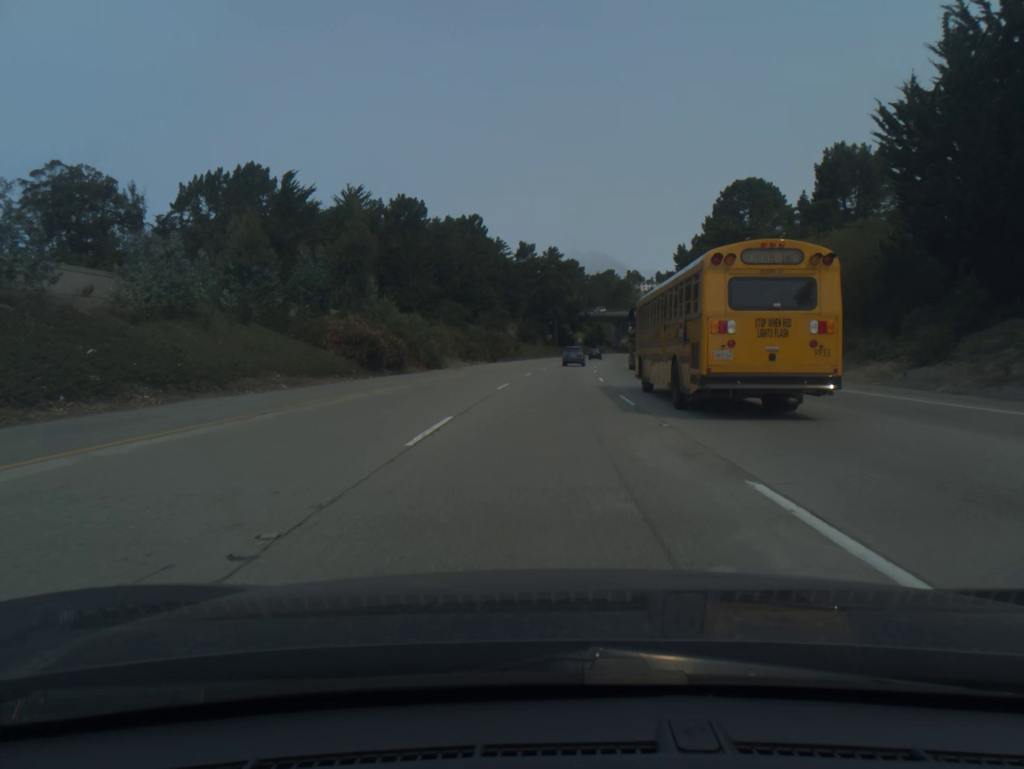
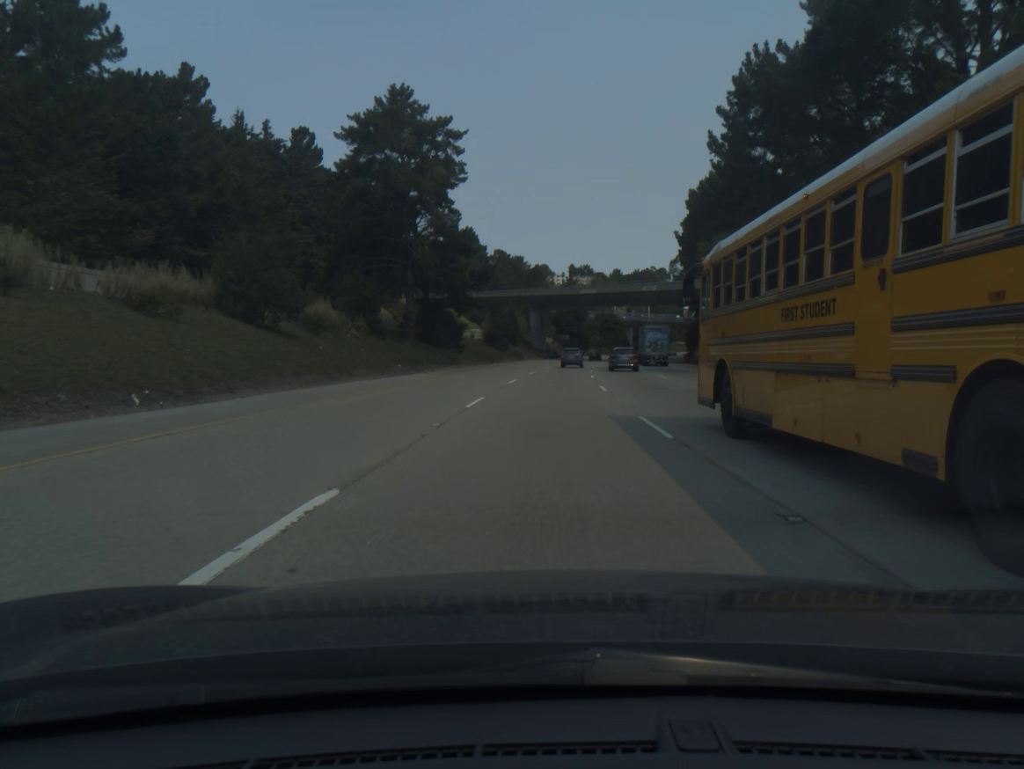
(+5.6, +94.5) m; +7°
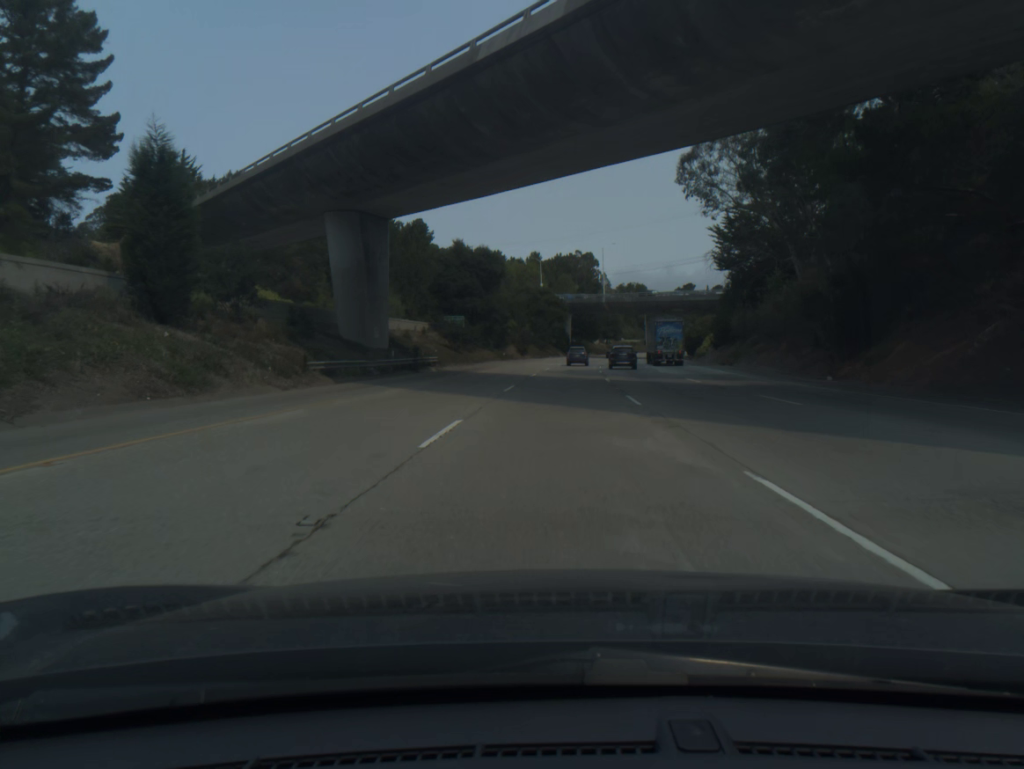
(+5.2, +95.0) m; +6°
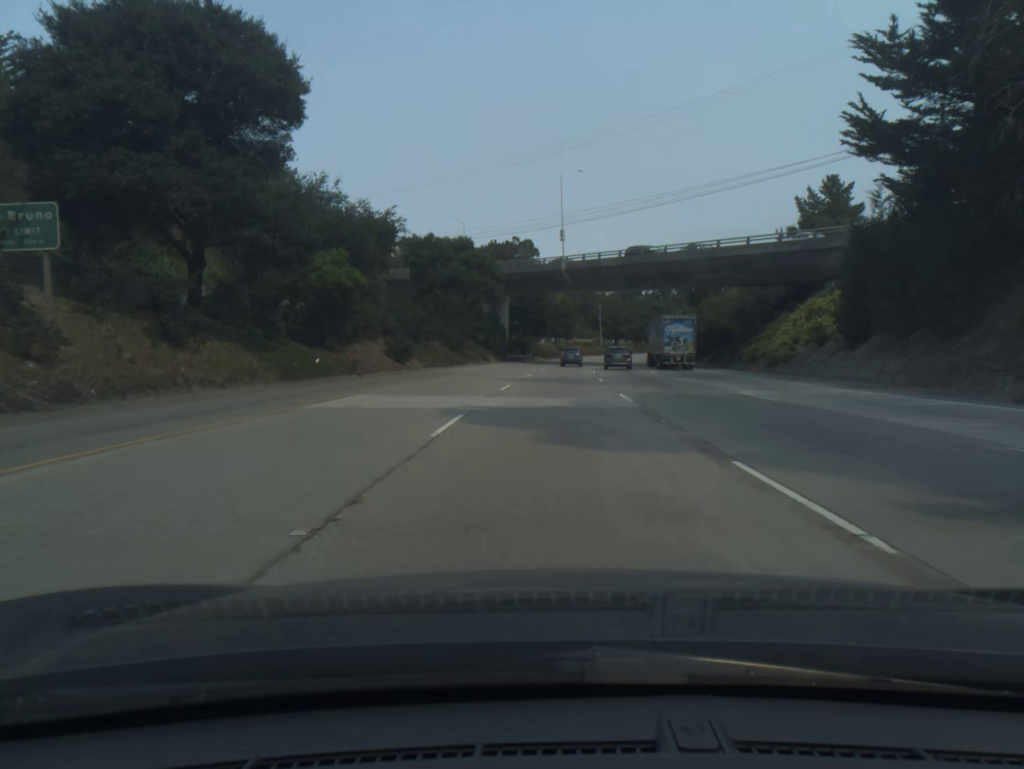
(+2.1, +57.1) m; +4°
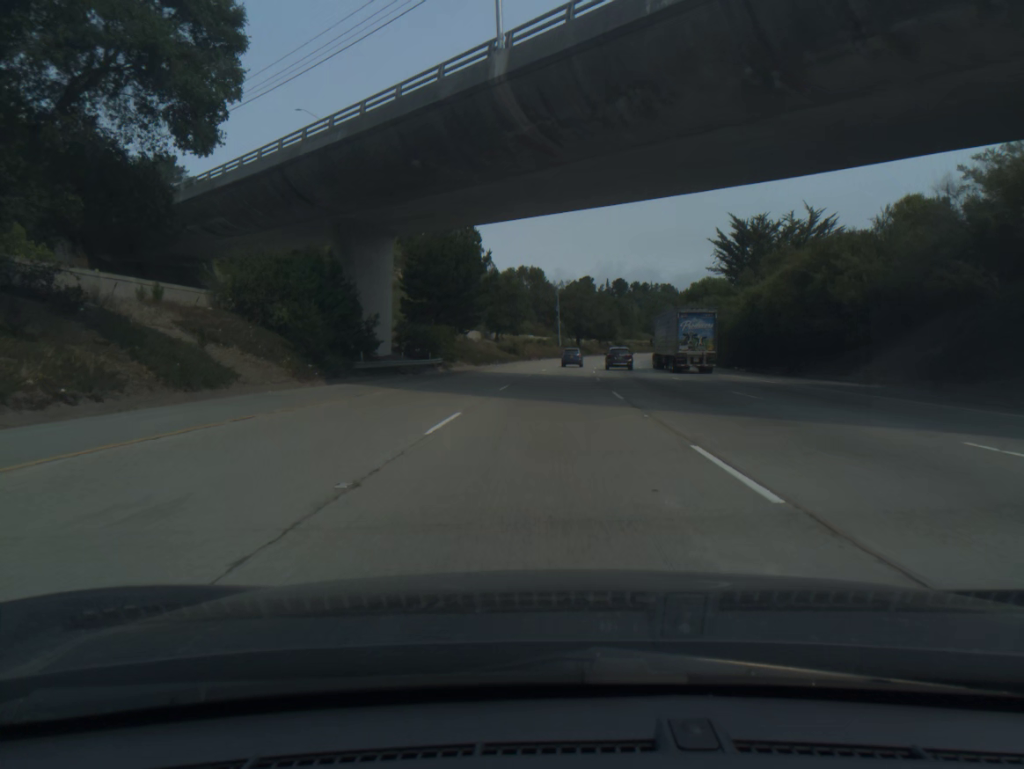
(+2.1, +57.3) m; +4°
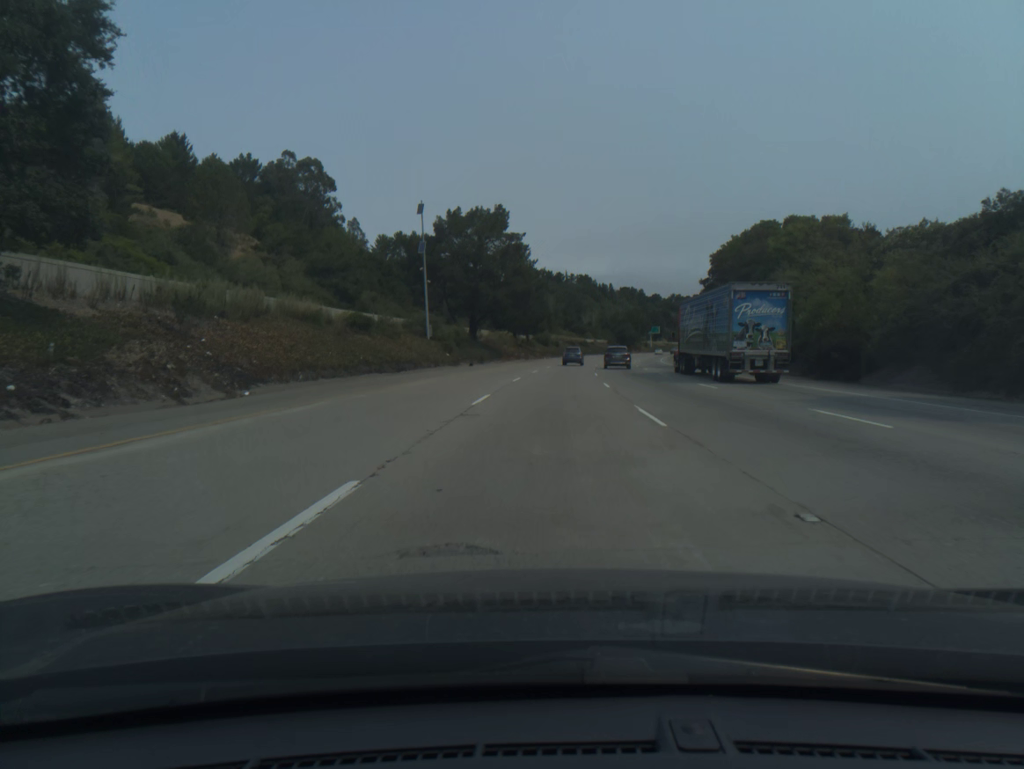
(+5.6, +95.9) m; +7°
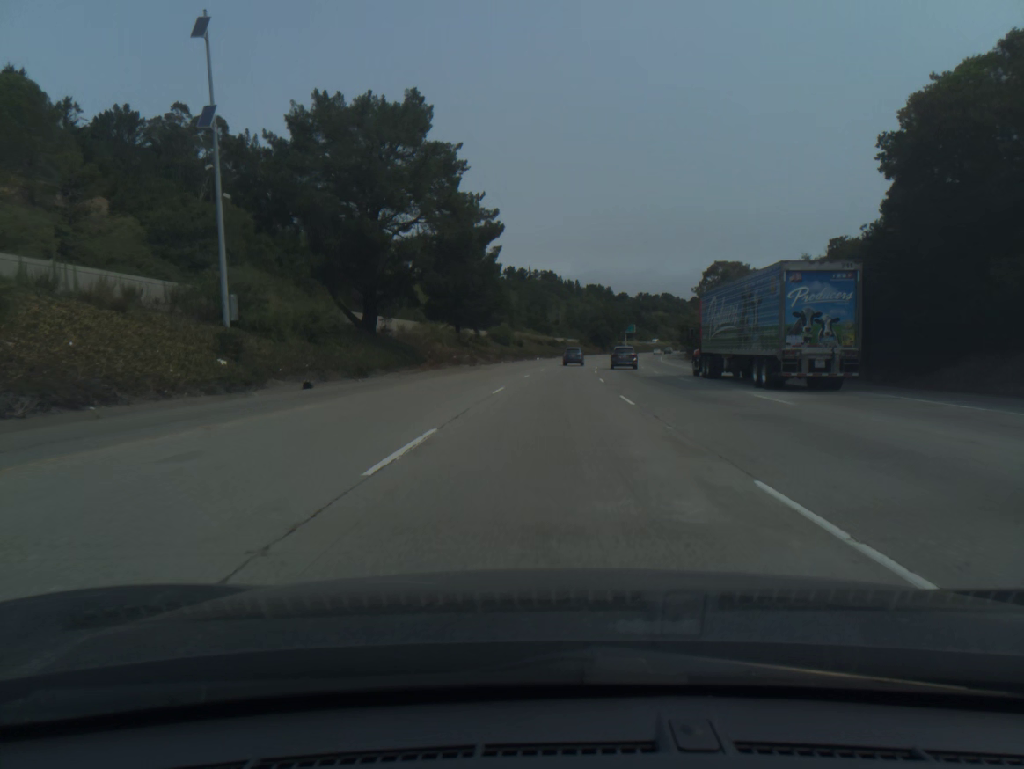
(+0.9, +38.6) m; +3°
